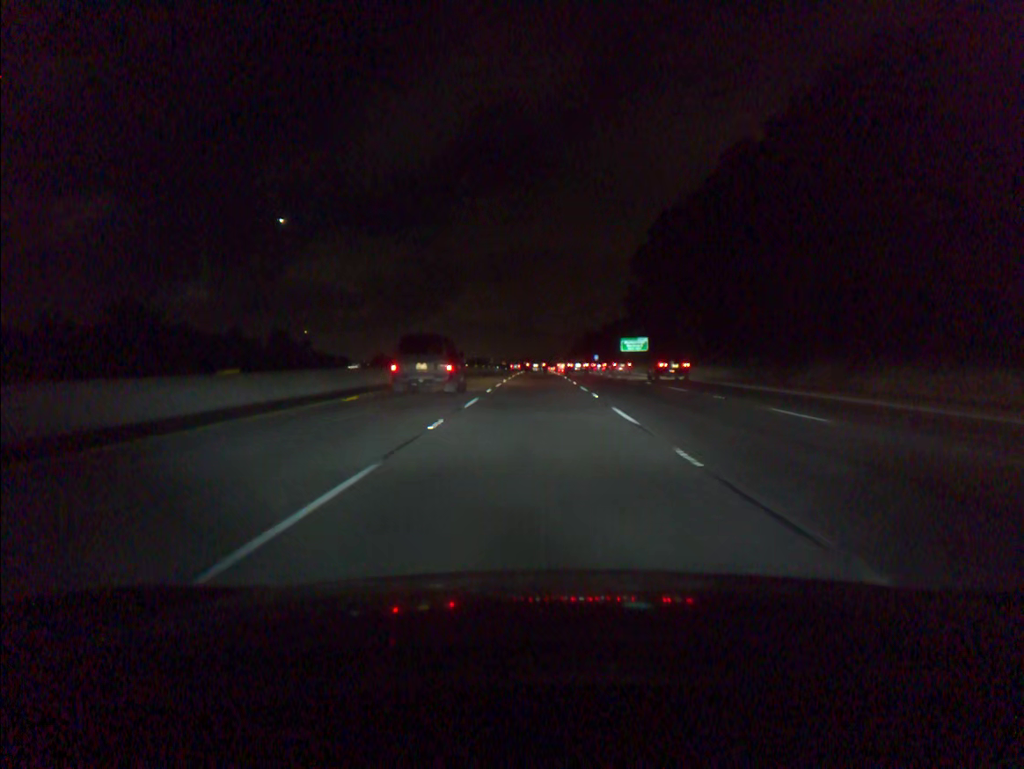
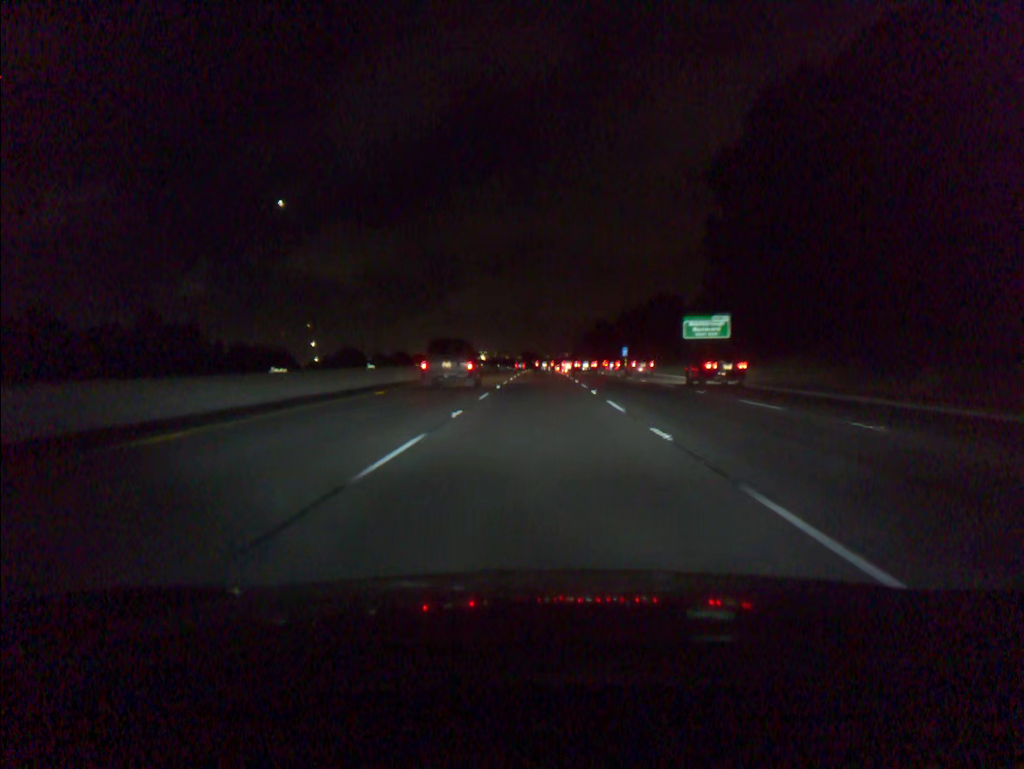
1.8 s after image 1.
(-0.2, +55.4) m; 0°
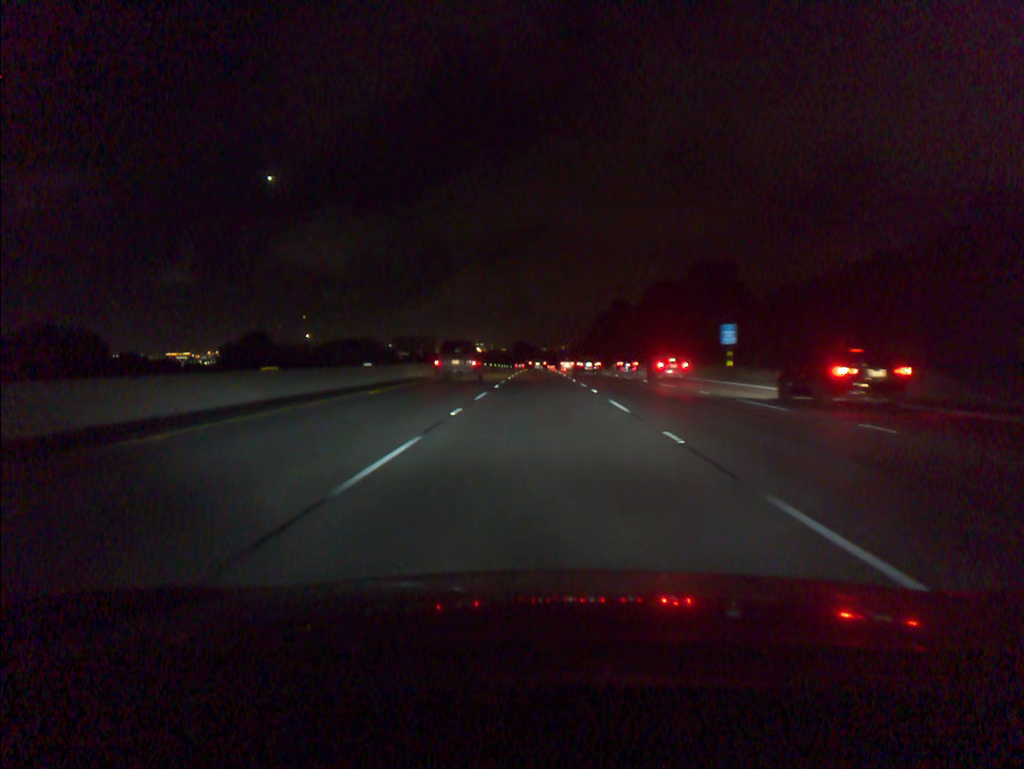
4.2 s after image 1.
(+0.2, +73.8) m; 0°
